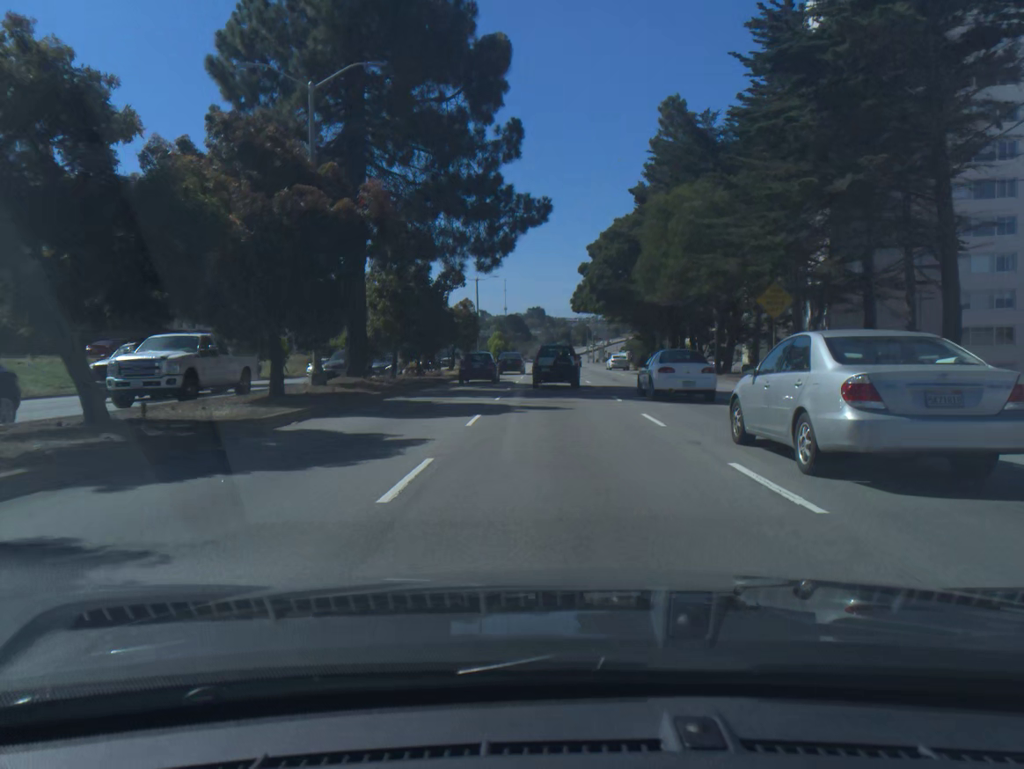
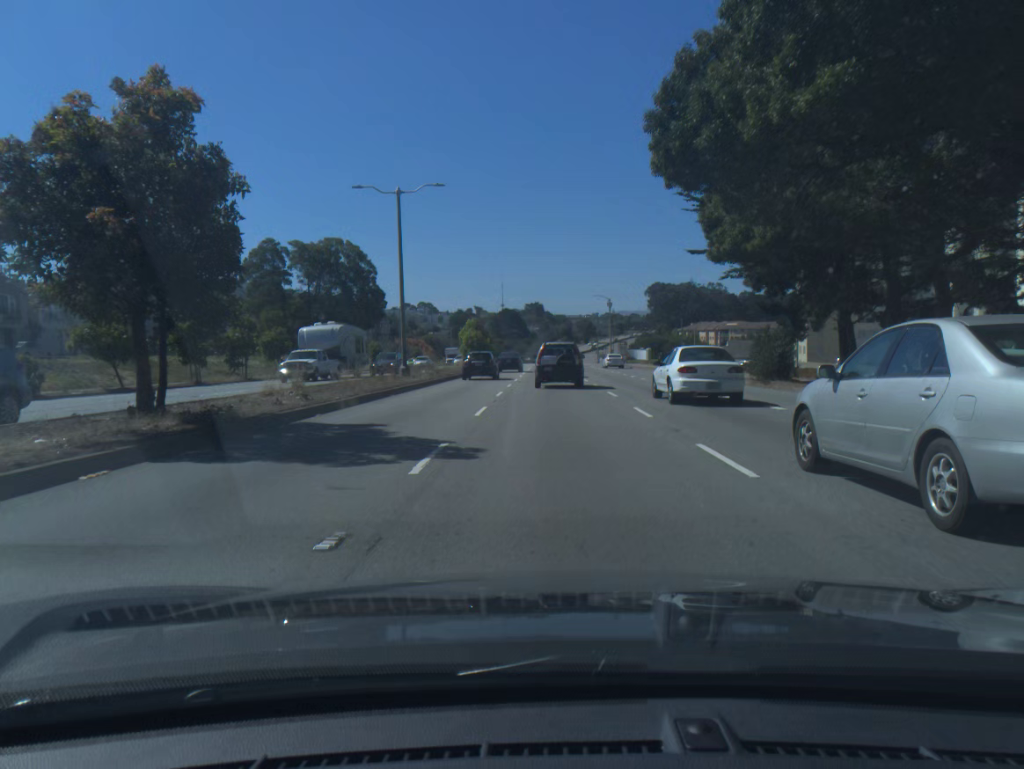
(0.0, +42.8) m; 0°
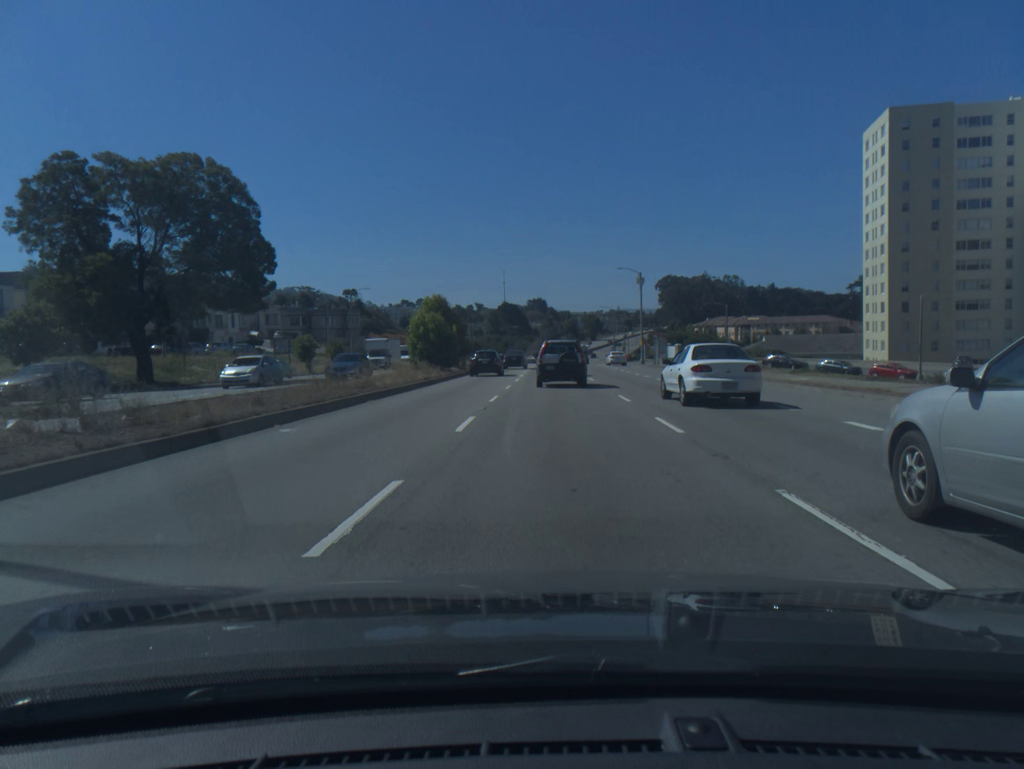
(0.0, +32.8) m; 0°
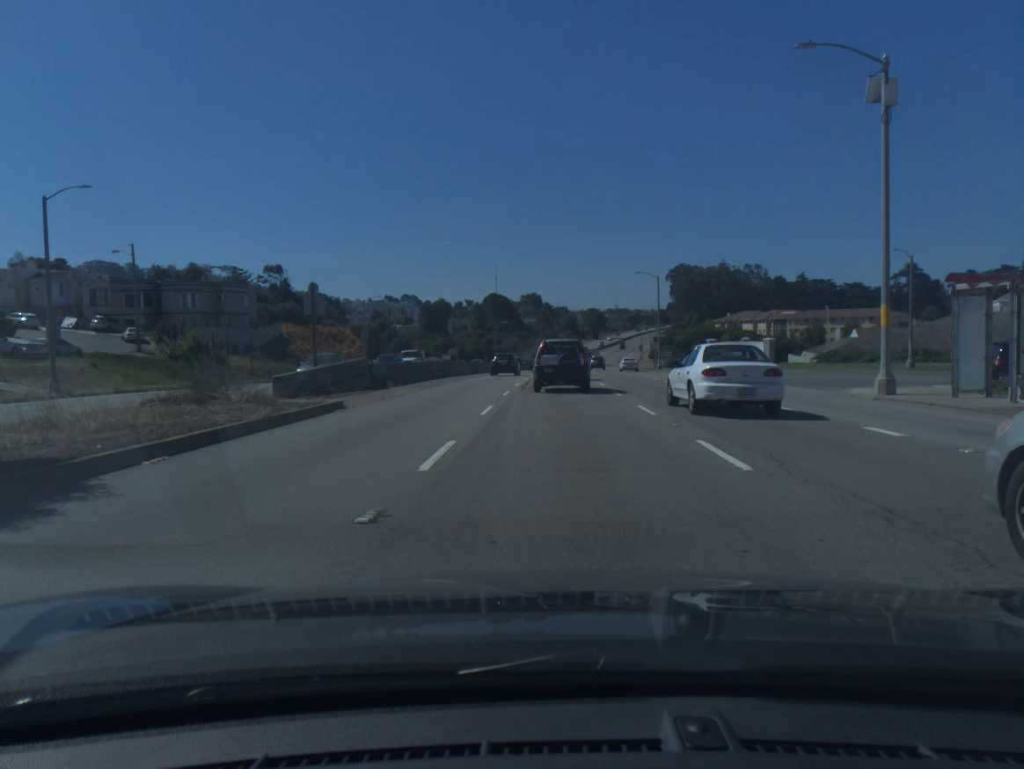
(0.0, +55.8) m; 0°
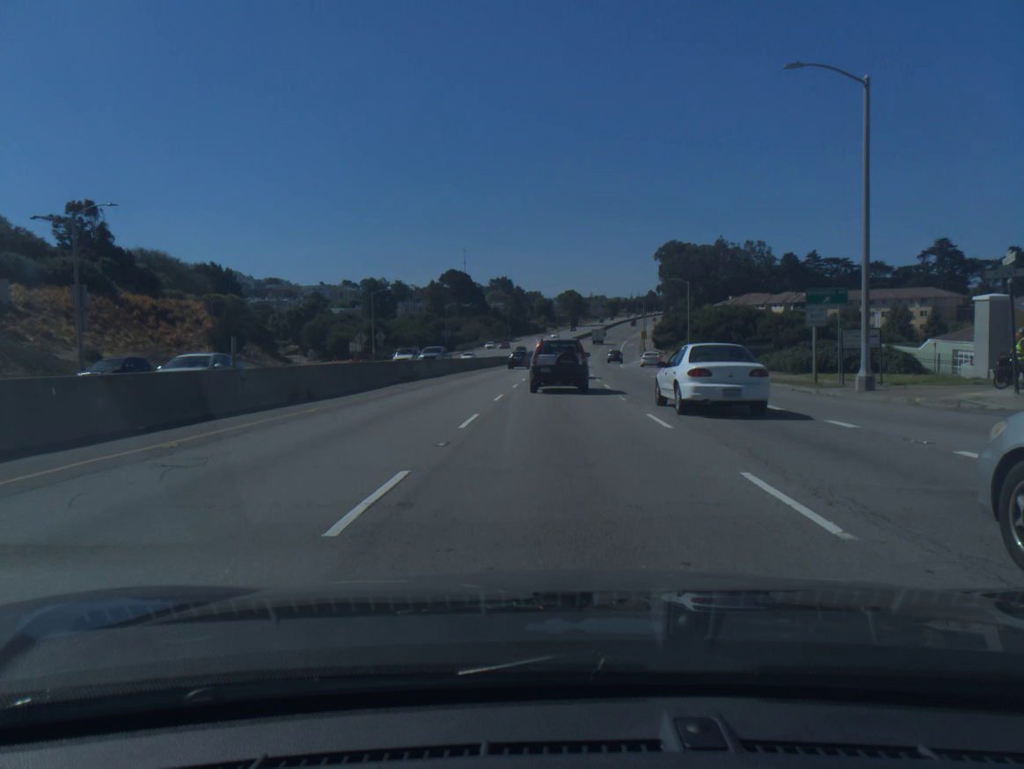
(+0.8, +54.5) m; +2°
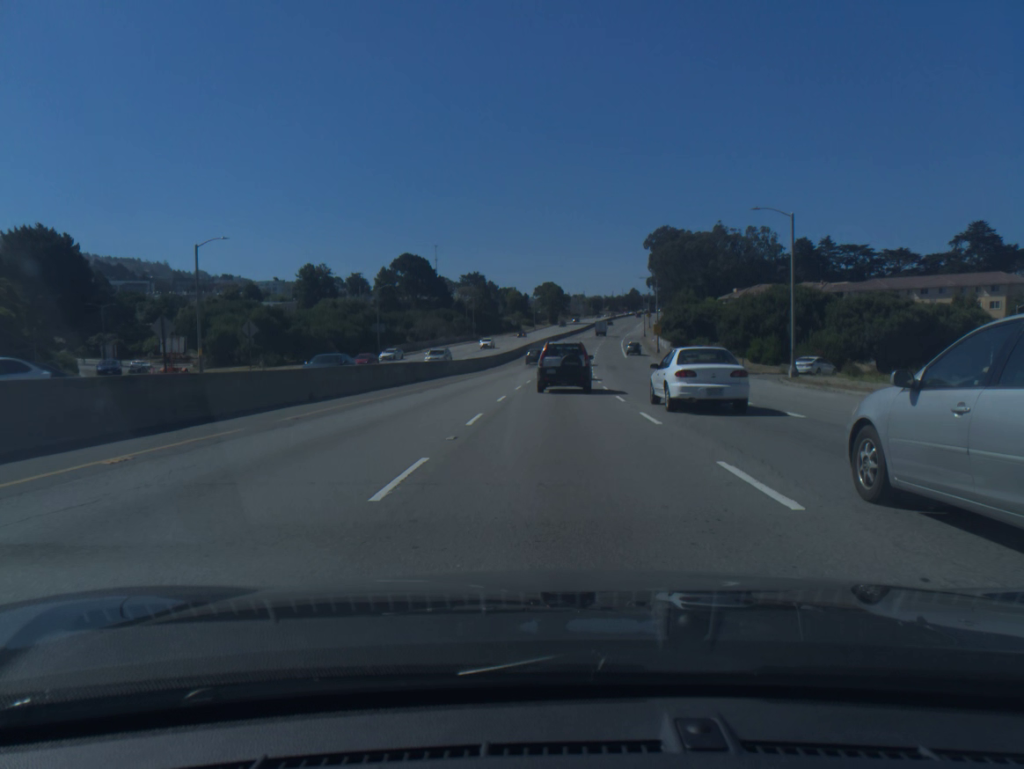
(+0.6, +43.4) m; +2°
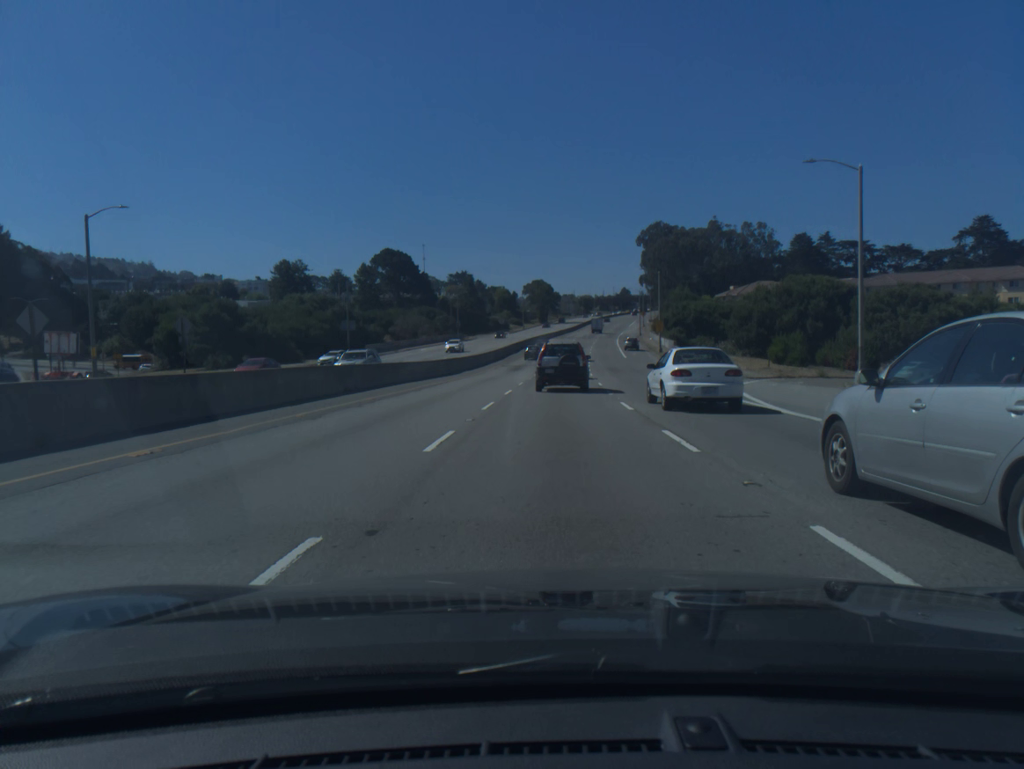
(+0.1, +11.2) m; +1°
